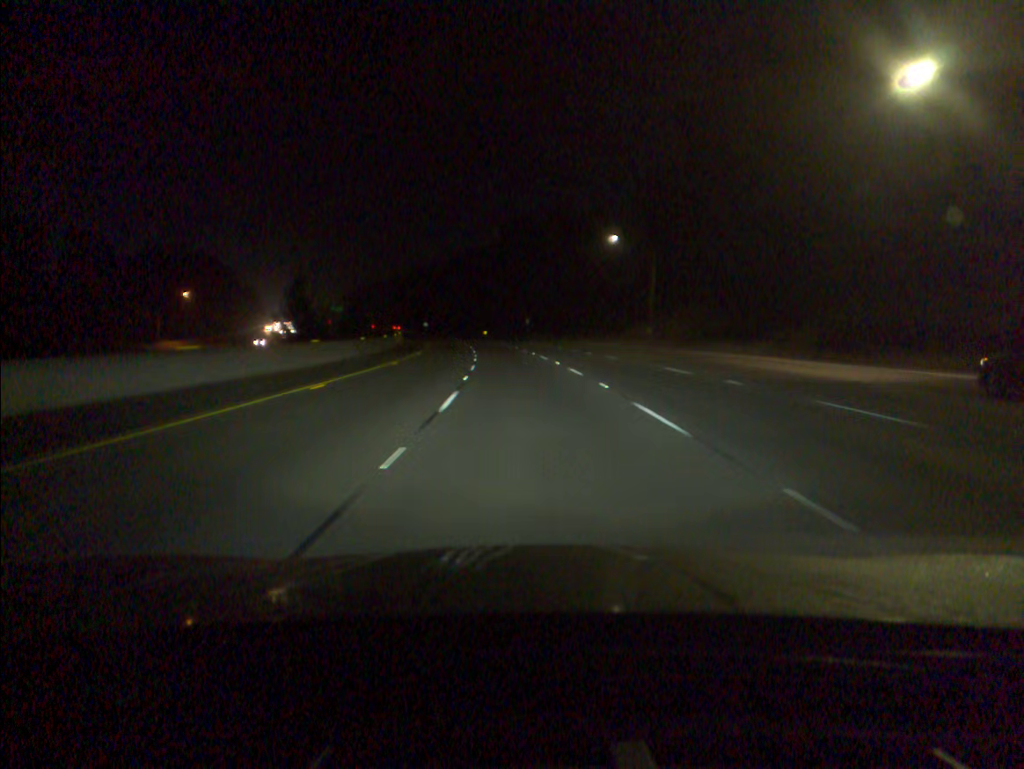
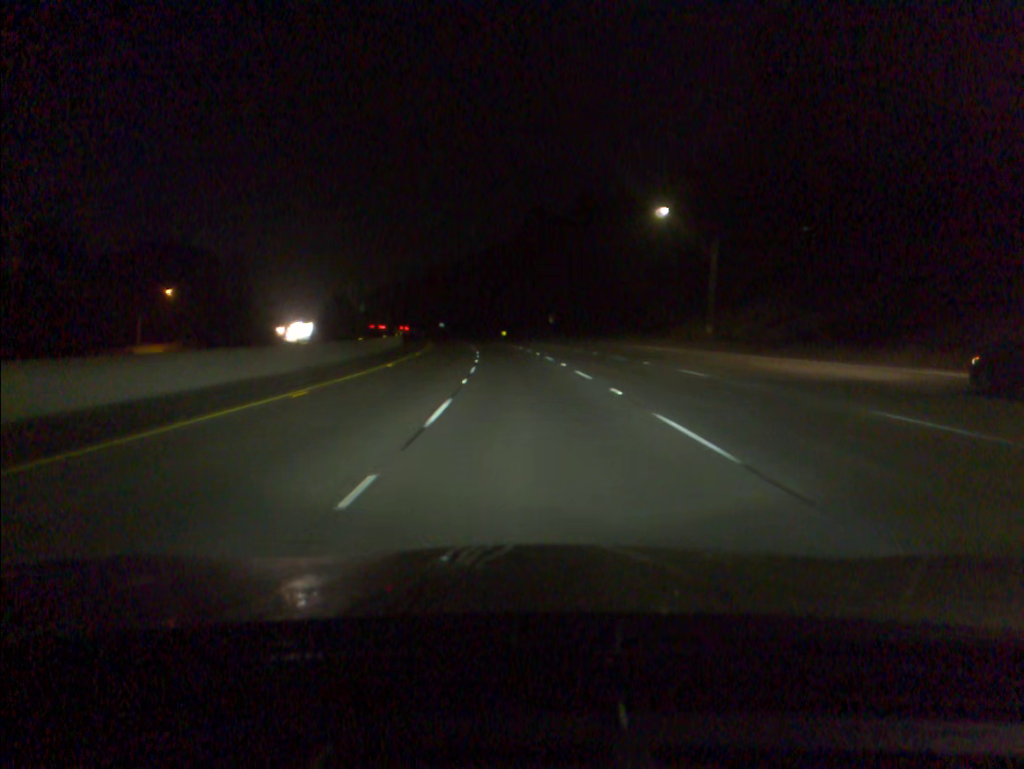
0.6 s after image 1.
(-0.2, +16.8) m; -2°
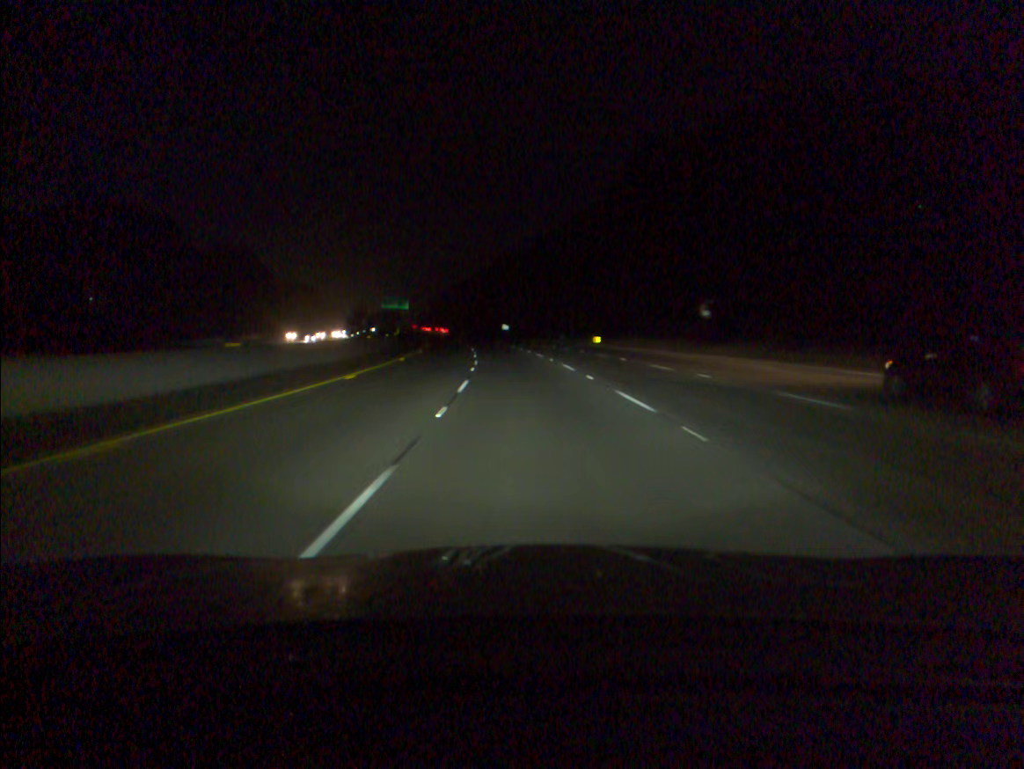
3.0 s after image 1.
(-3.5, +67.1) m; -6°
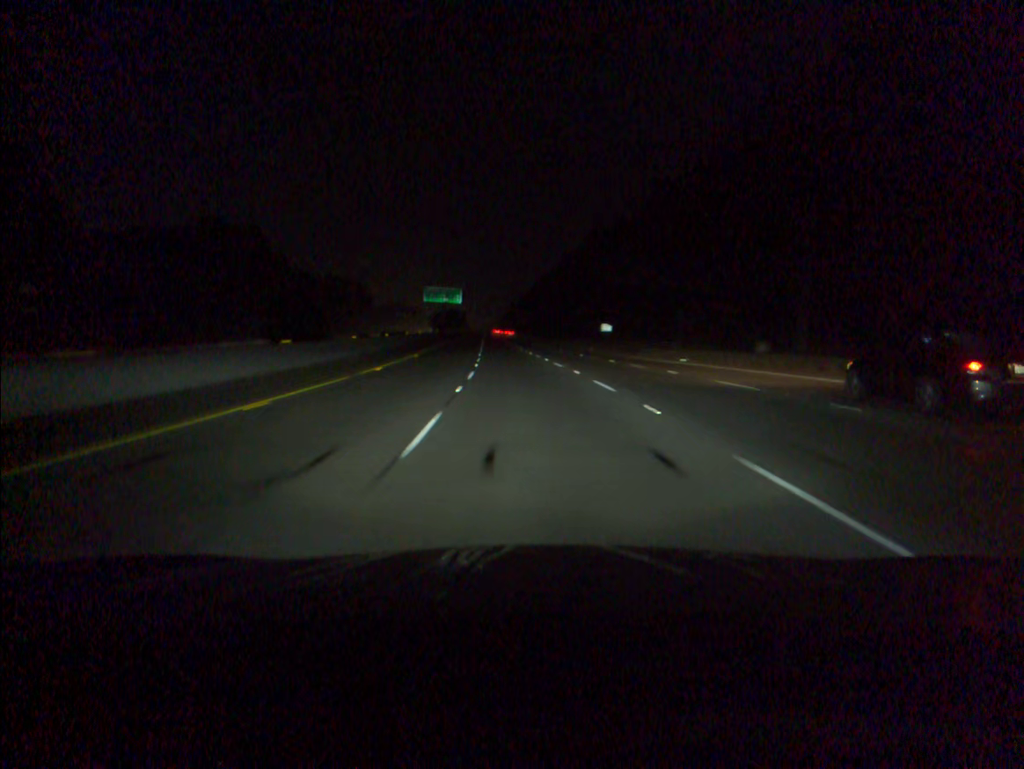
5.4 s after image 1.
(-3.7, +67.4) m; -6°
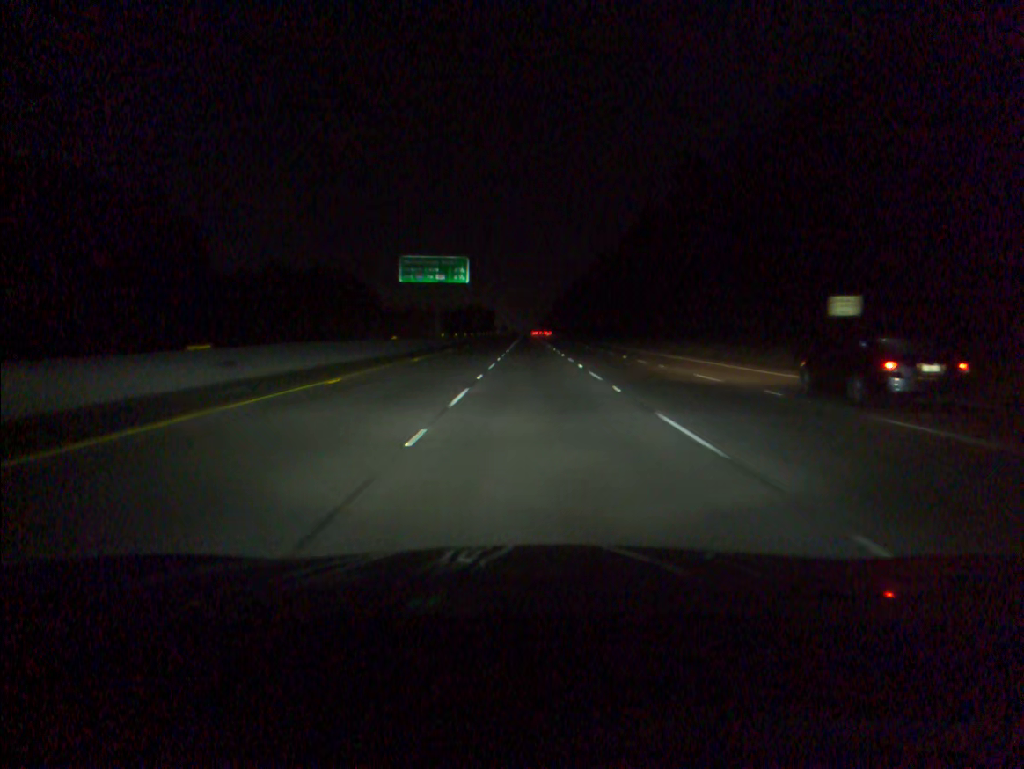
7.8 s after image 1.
(-2.6, +67.5) m; -3°
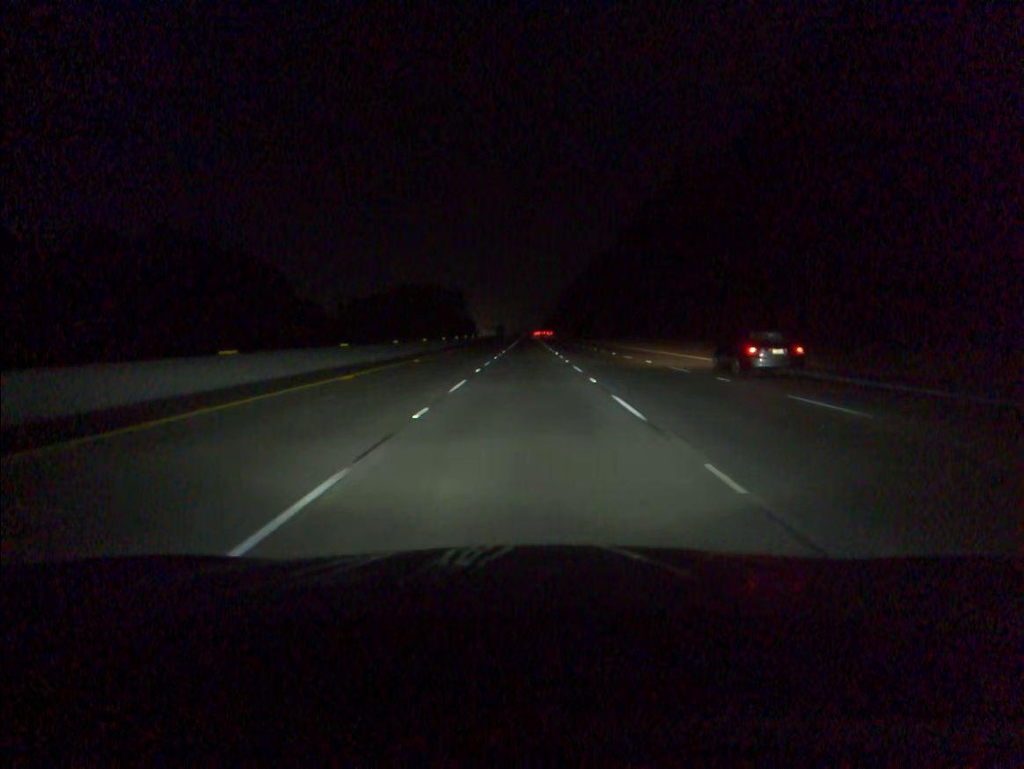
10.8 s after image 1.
(0.0, +84.5) m; 0°
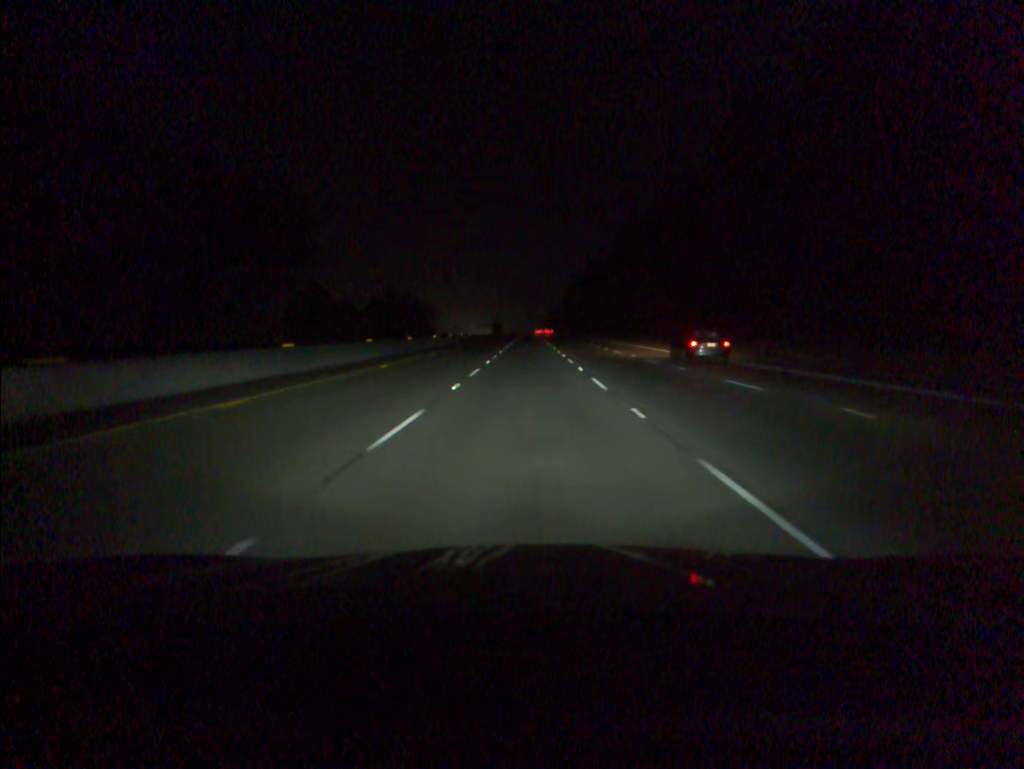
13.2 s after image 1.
(-0.1, +67.3) m; 0°
